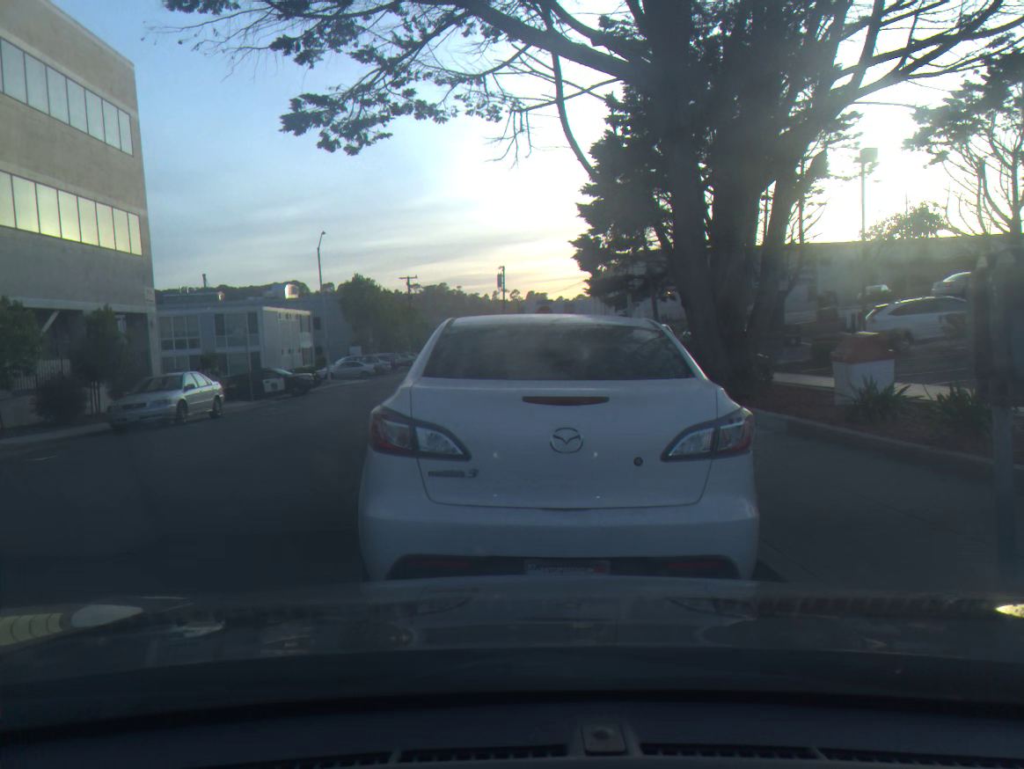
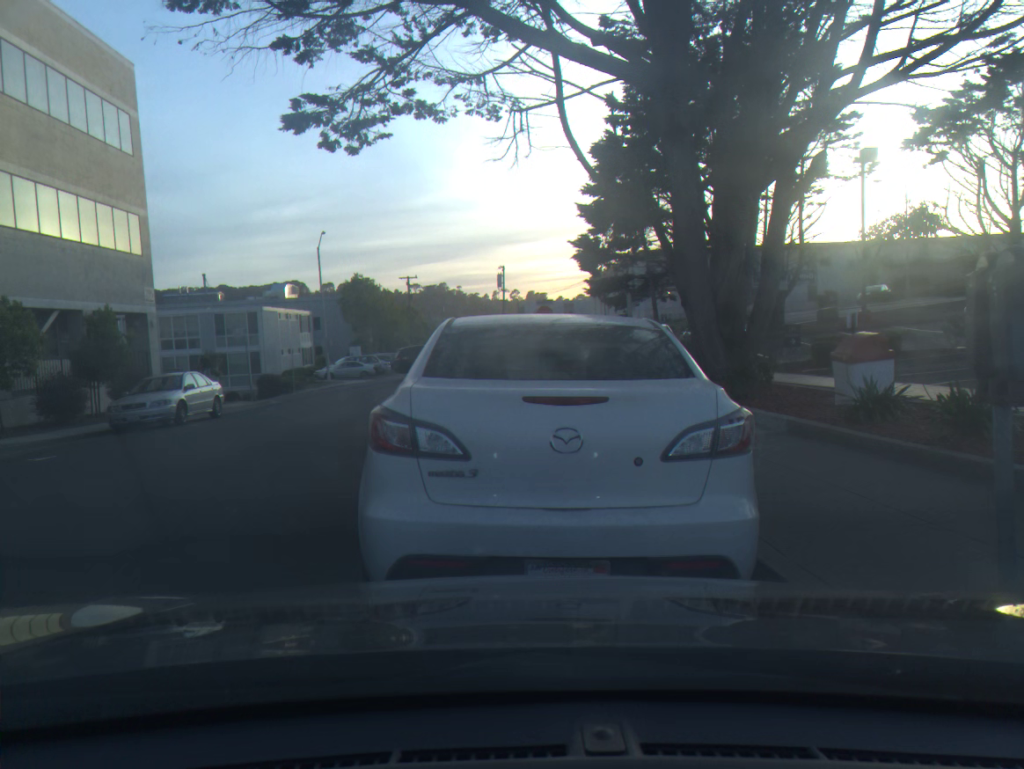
(0.0, 0.0) m; 0°
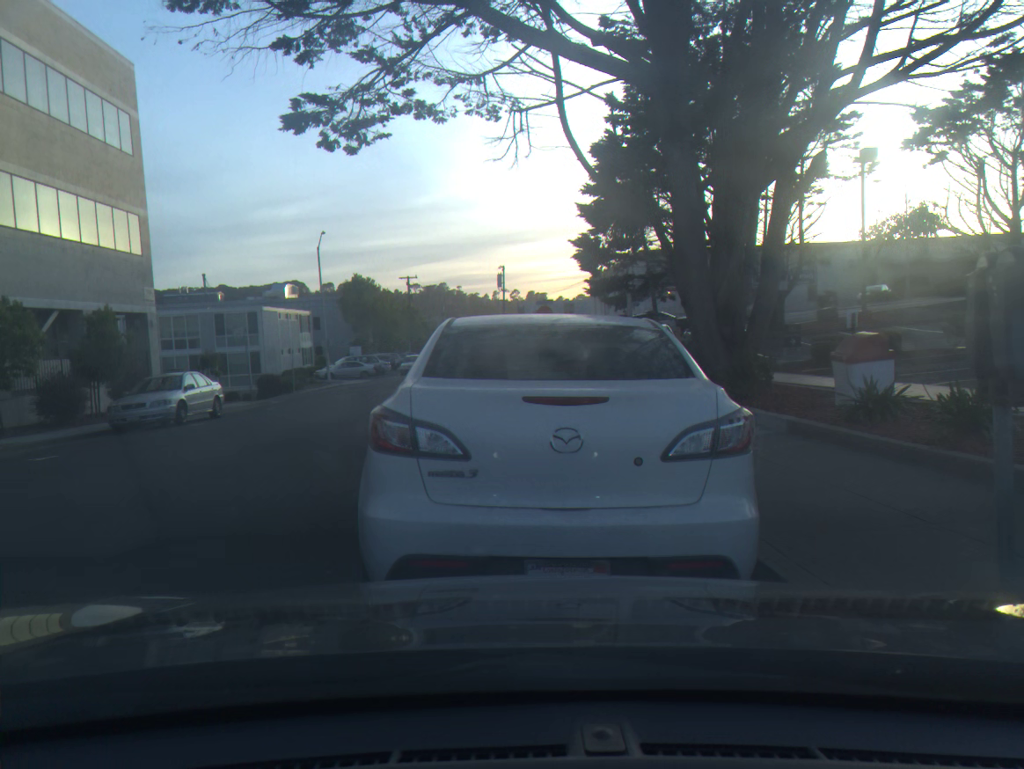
(0.0, 0.0) m; 0°
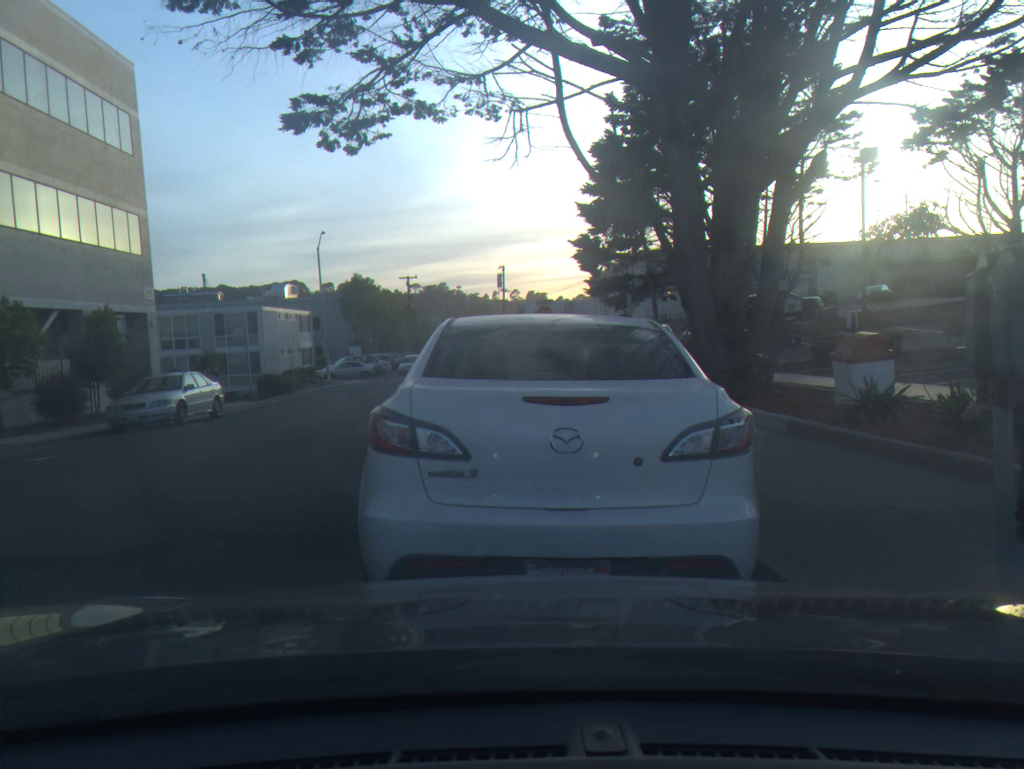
(0.0, 0.0) m; 0°
